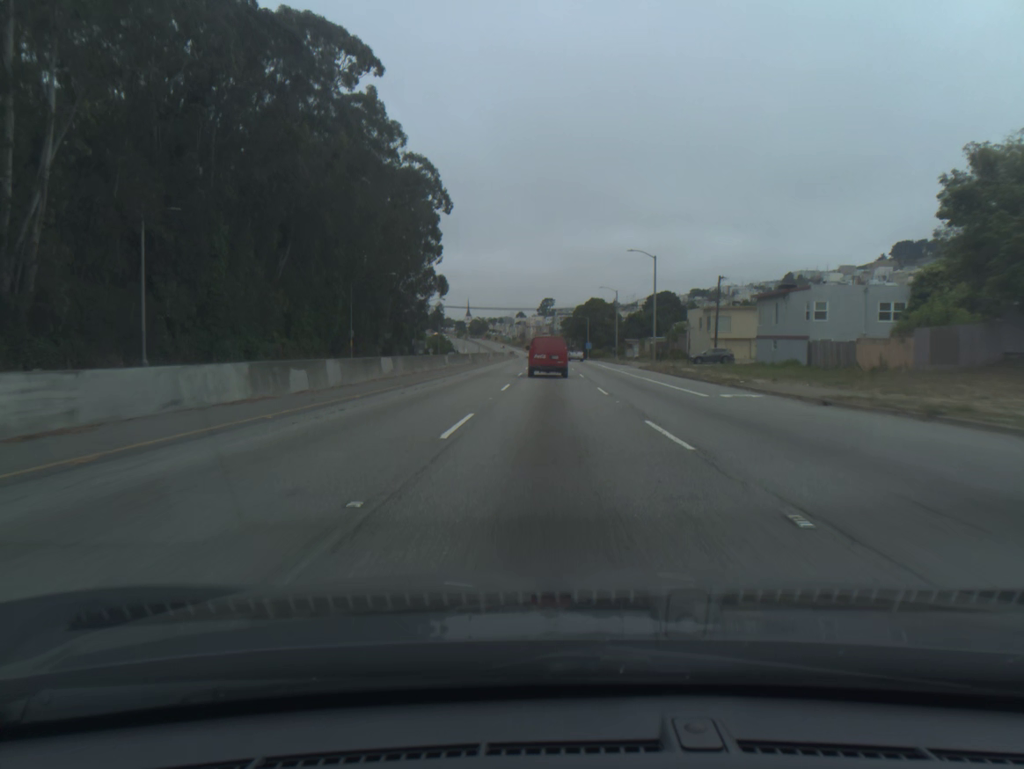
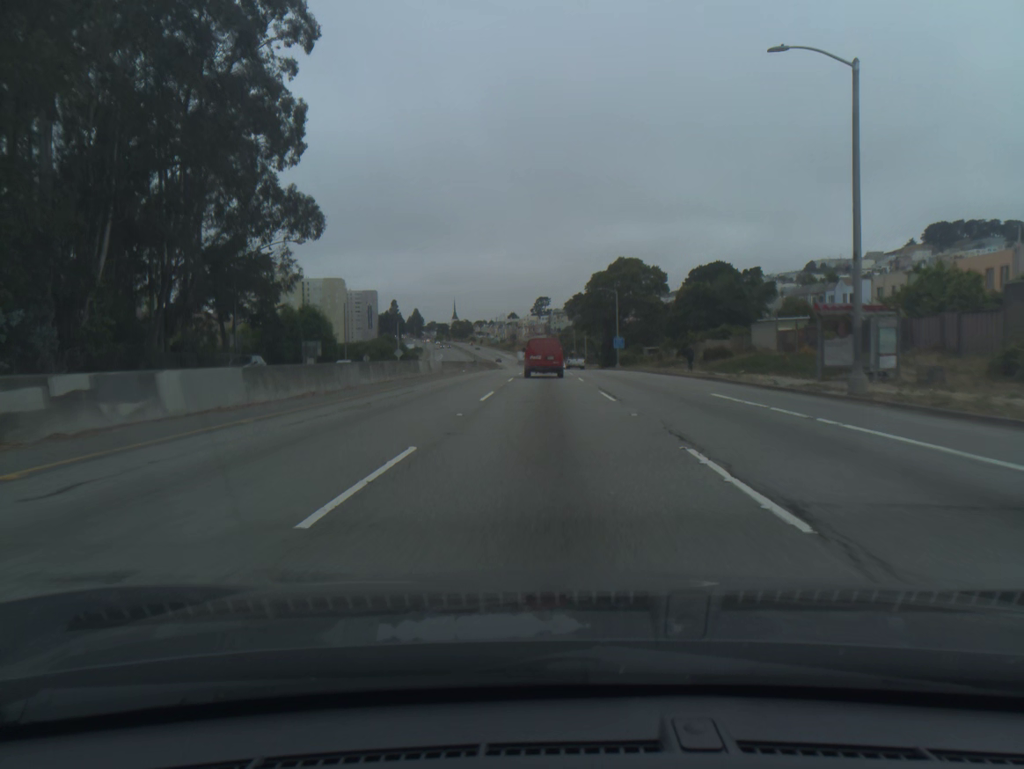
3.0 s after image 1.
(+0.4, +79.6) m; 0°
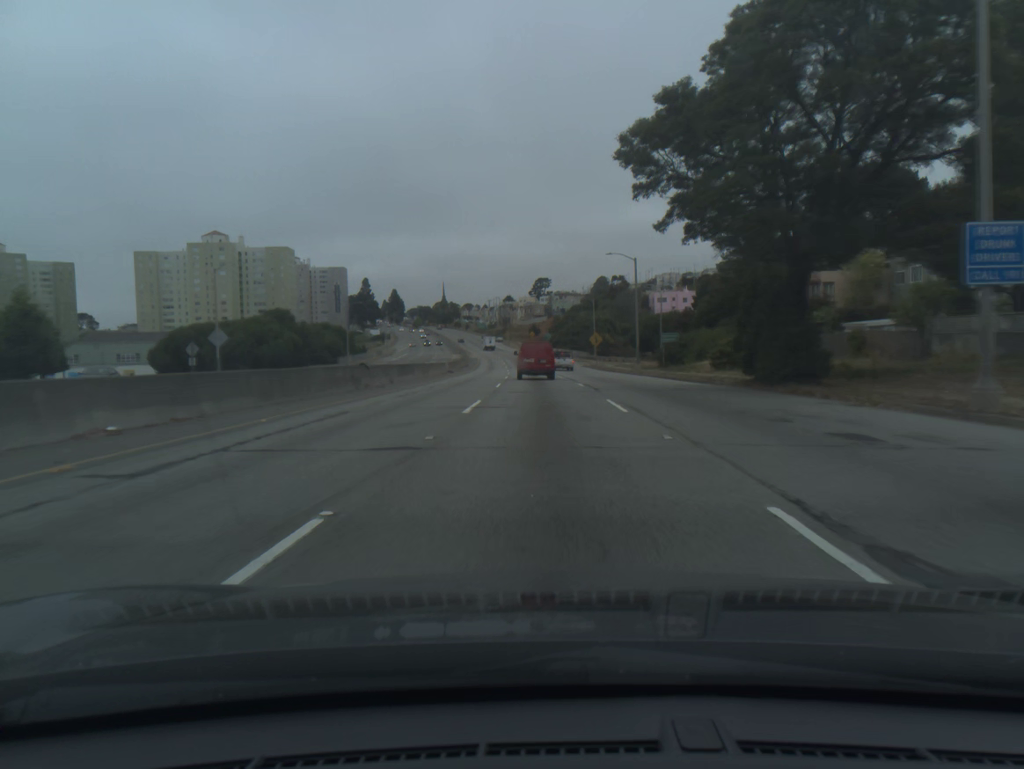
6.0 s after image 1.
(0.0, +77.8) m; 0°
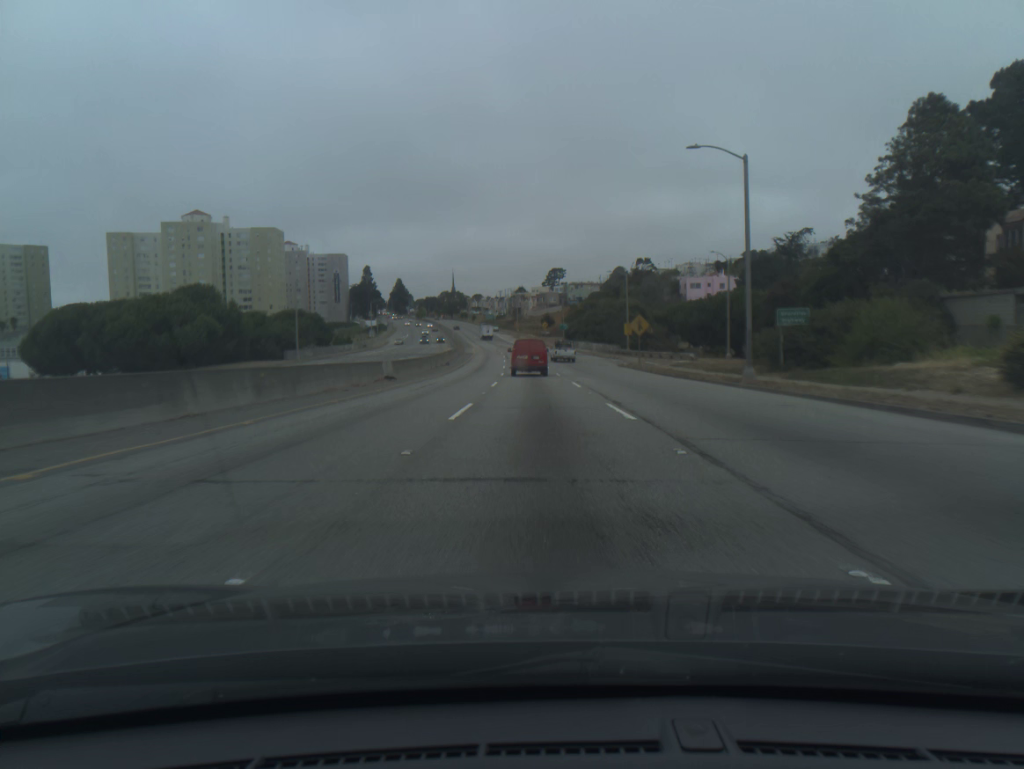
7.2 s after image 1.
(-0.3, +30.9) m; -1°
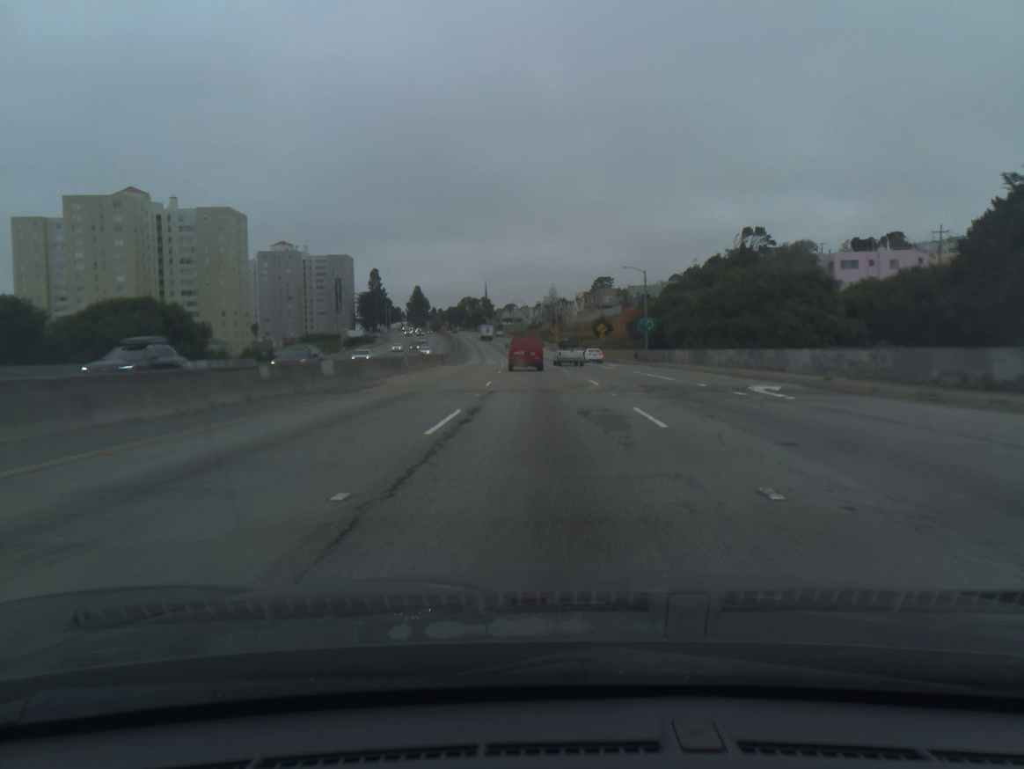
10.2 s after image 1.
(-2.2, +76.8) m; -3°
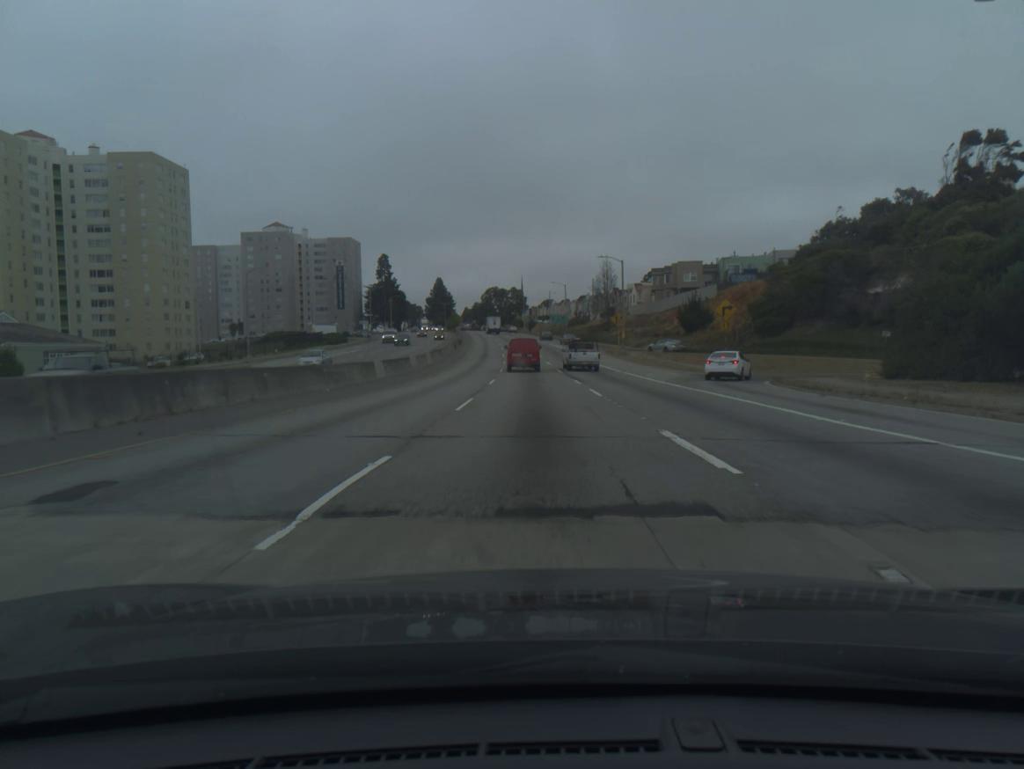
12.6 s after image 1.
(-1.3, +60.7) m; -3°
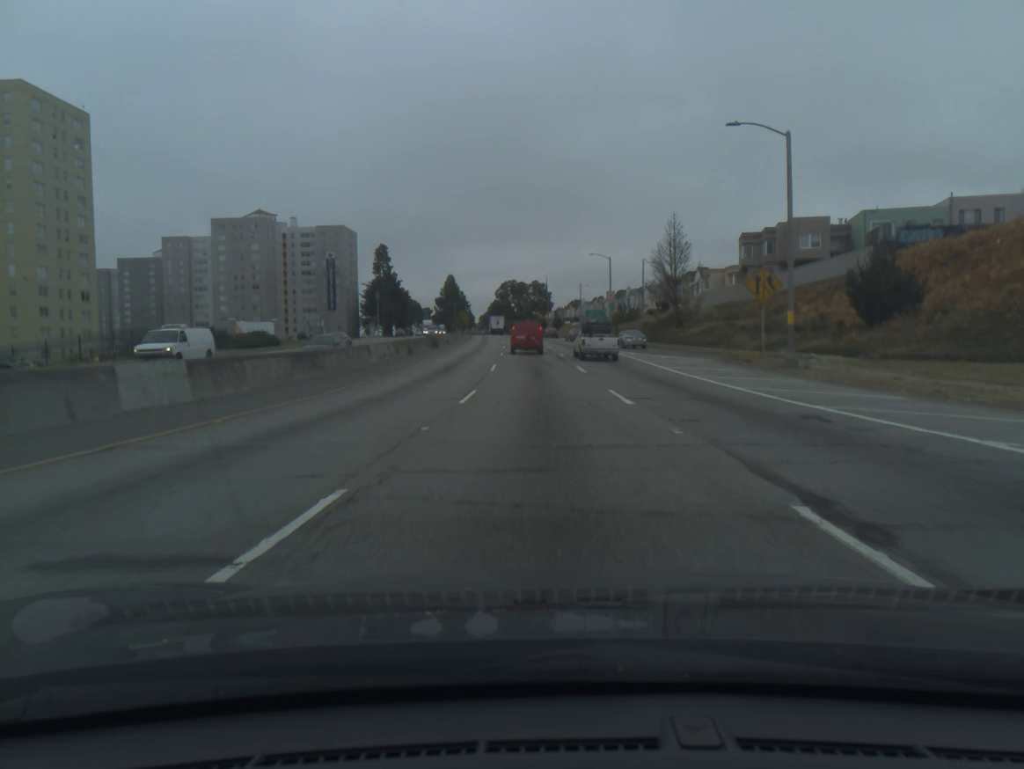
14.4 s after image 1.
(-0.8, +45.1) m; -2°
